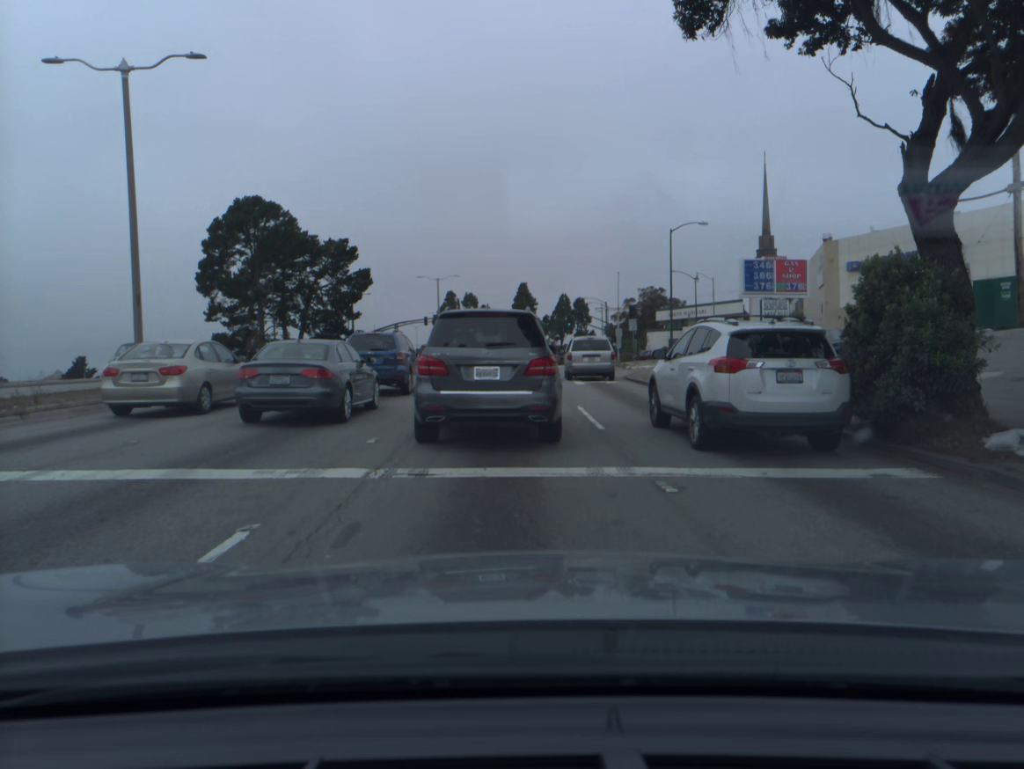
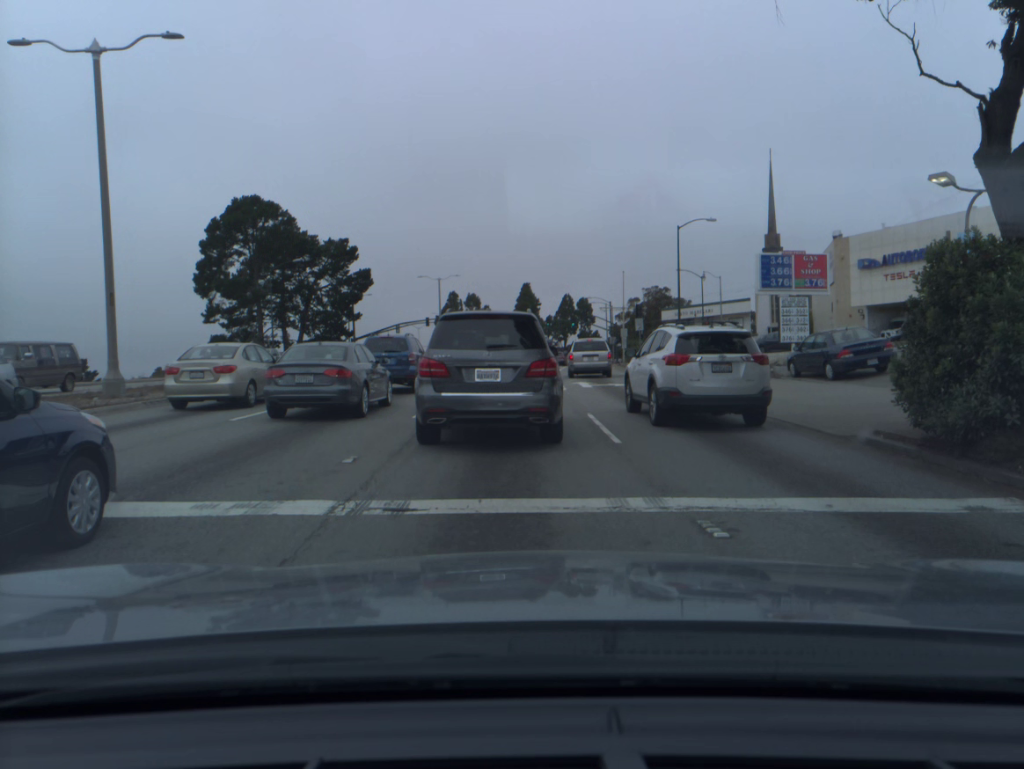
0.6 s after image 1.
(0.0, +1.6) m; -1°
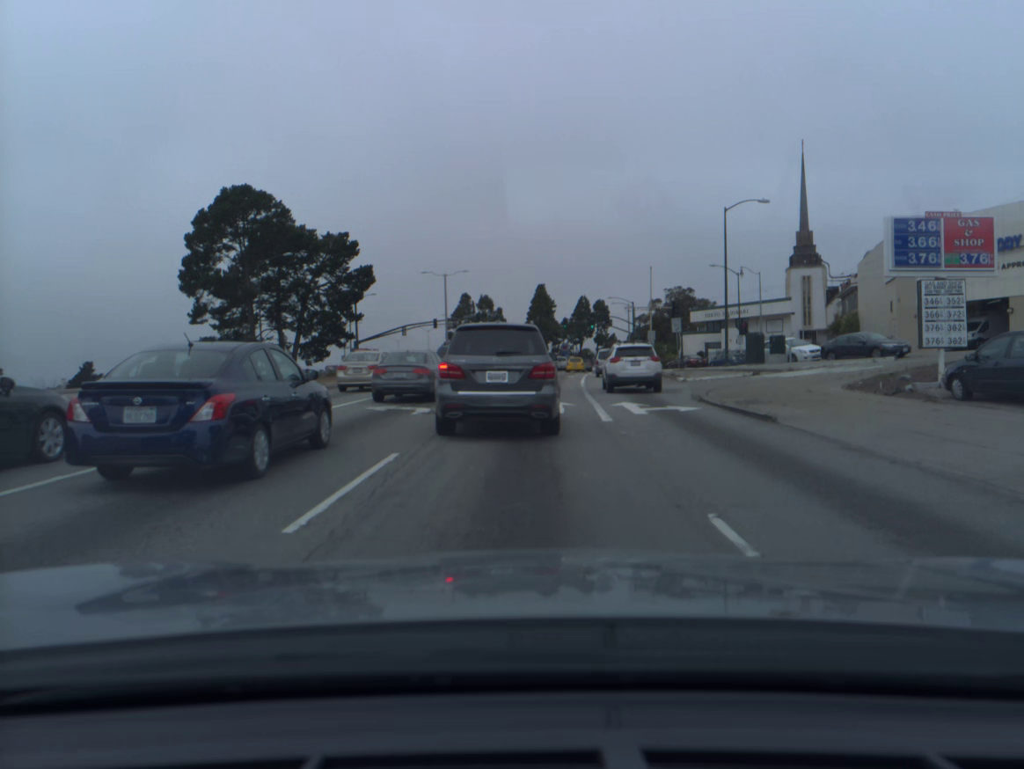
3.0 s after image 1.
(-0.1, +8.6) m; -1°
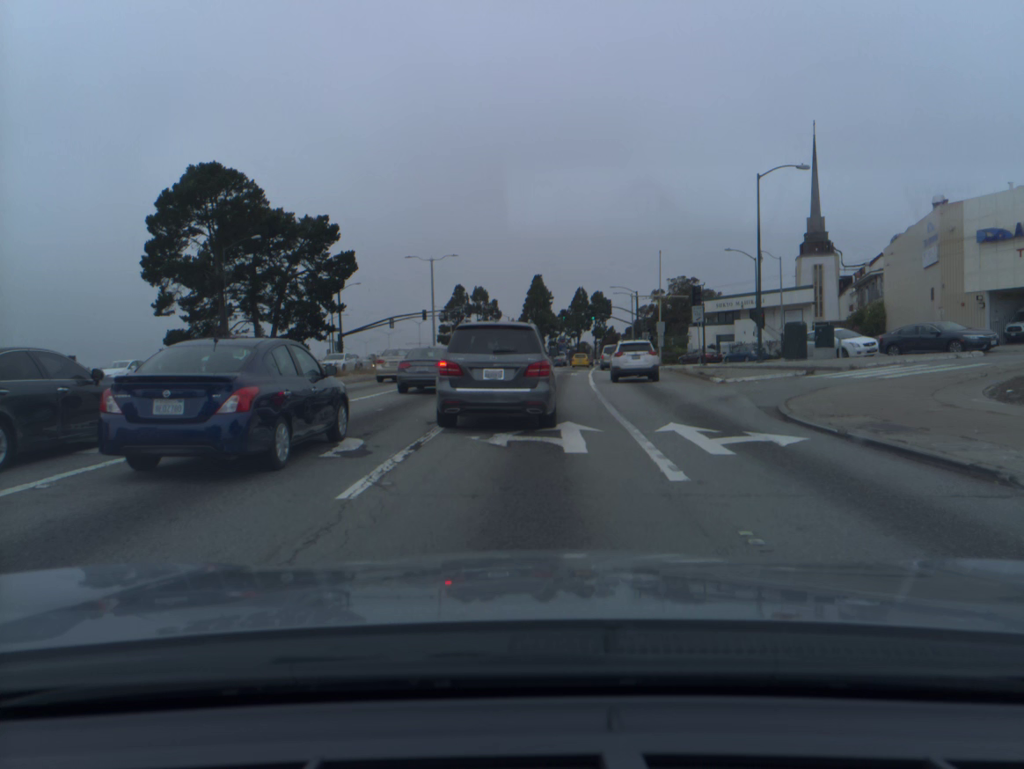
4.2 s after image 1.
(0.0, +7.2) m; +1°
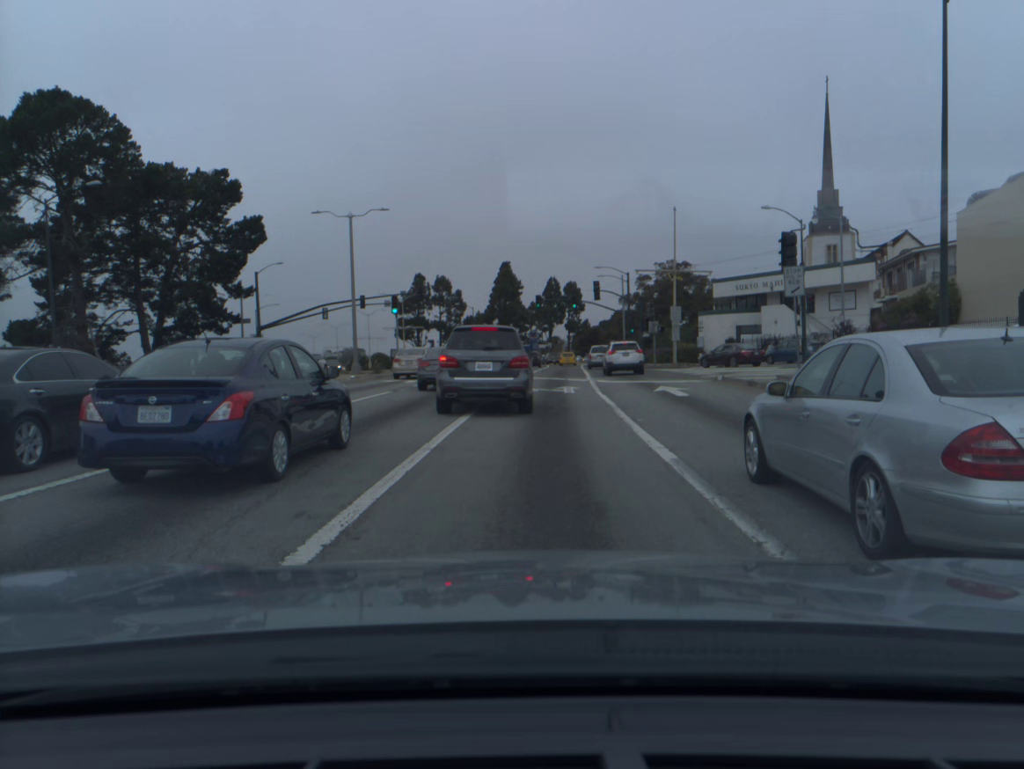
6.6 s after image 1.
(+0.4, +19.7) m; +2°
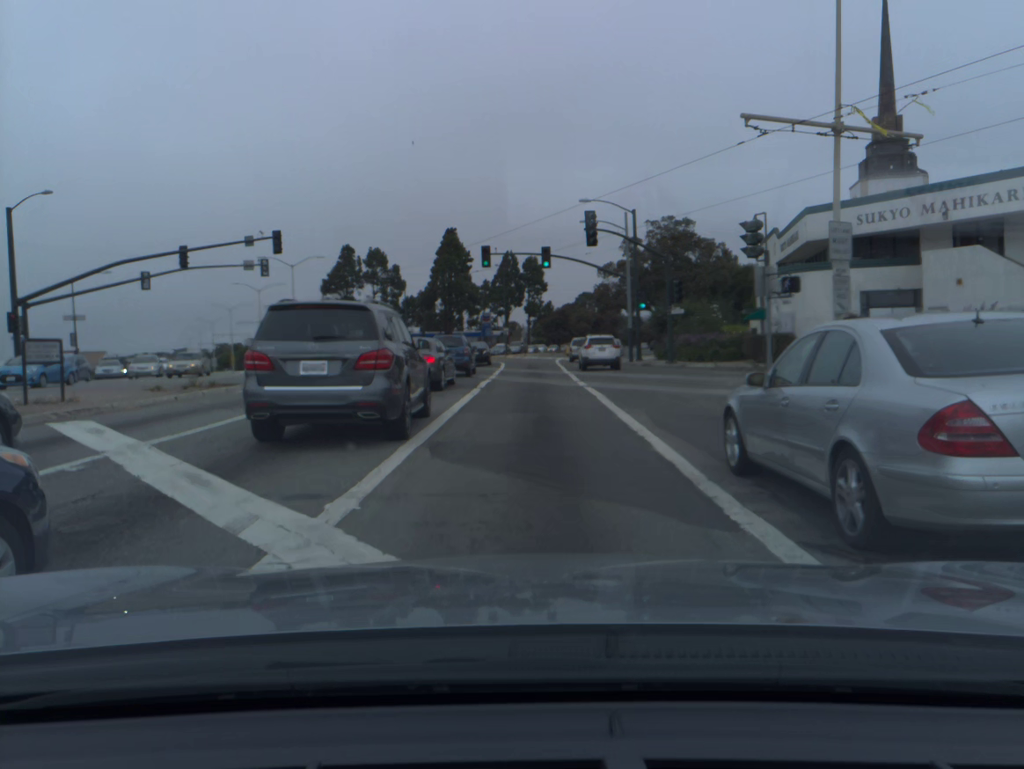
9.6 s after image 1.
(+1.1, +31.6) m; +3°
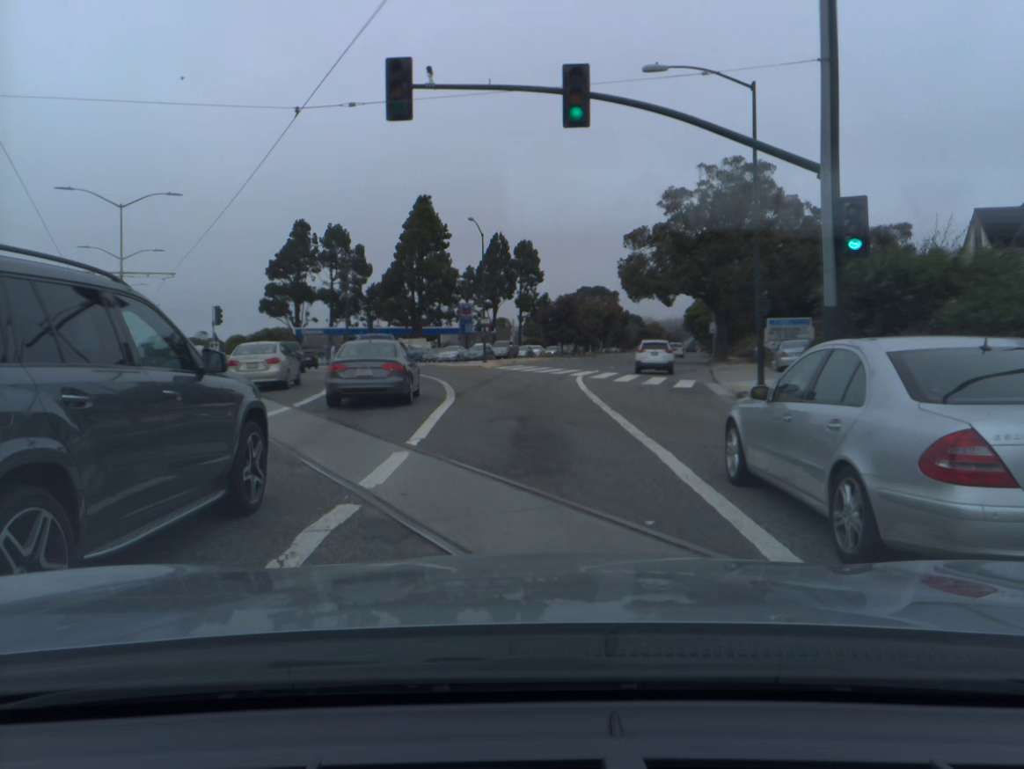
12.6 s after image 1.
(+0.3, +32.5) m; +1°
